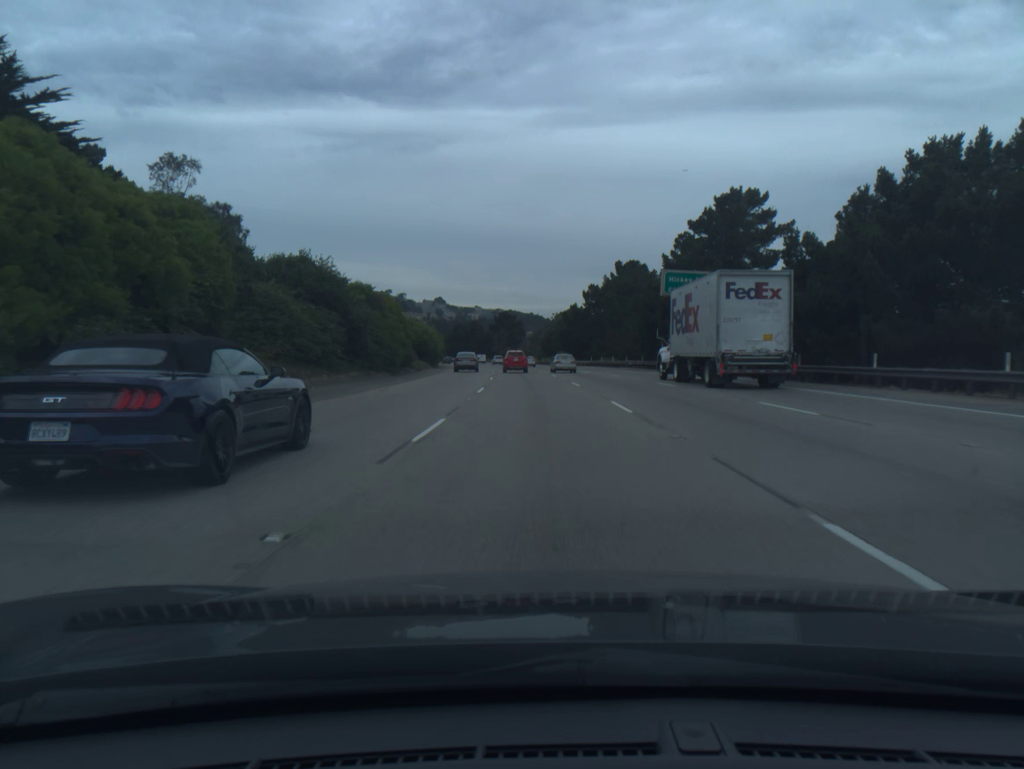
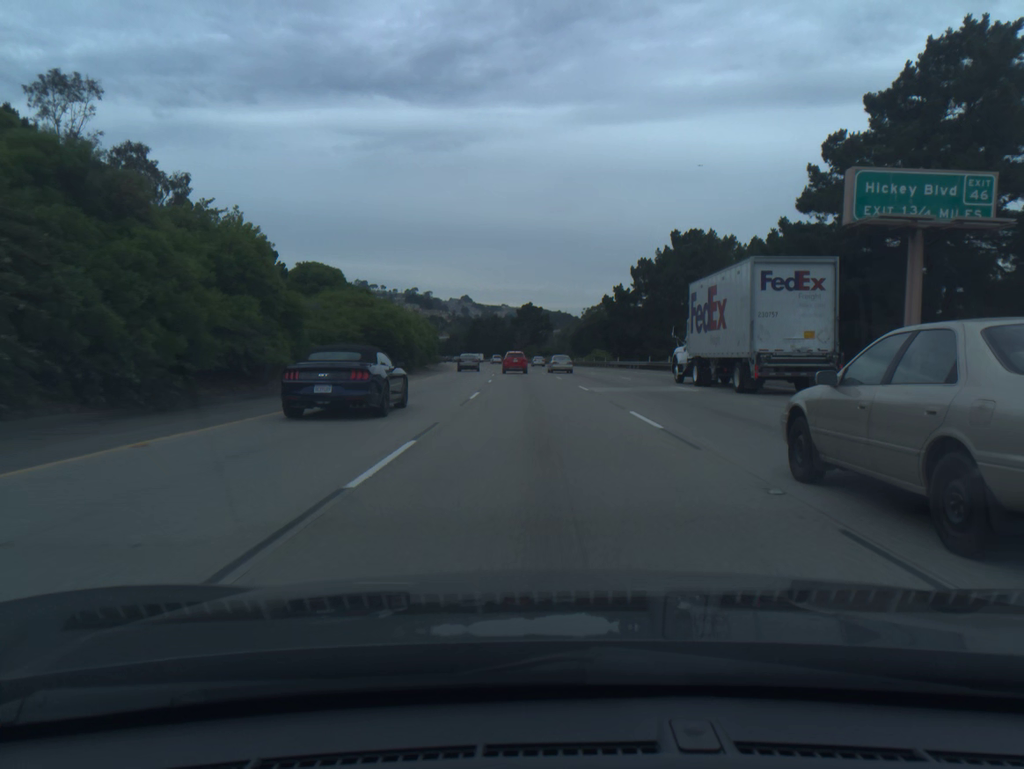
(-0.6, +32.8) m; -2°
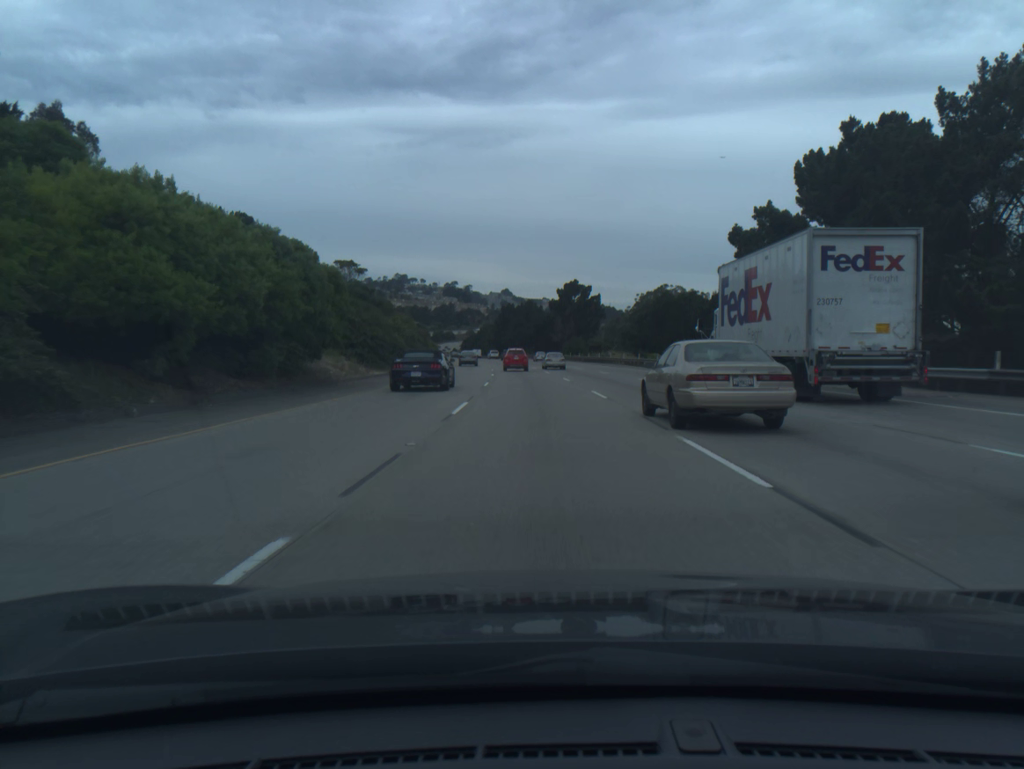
(-1.3, +49.3) m; -3°
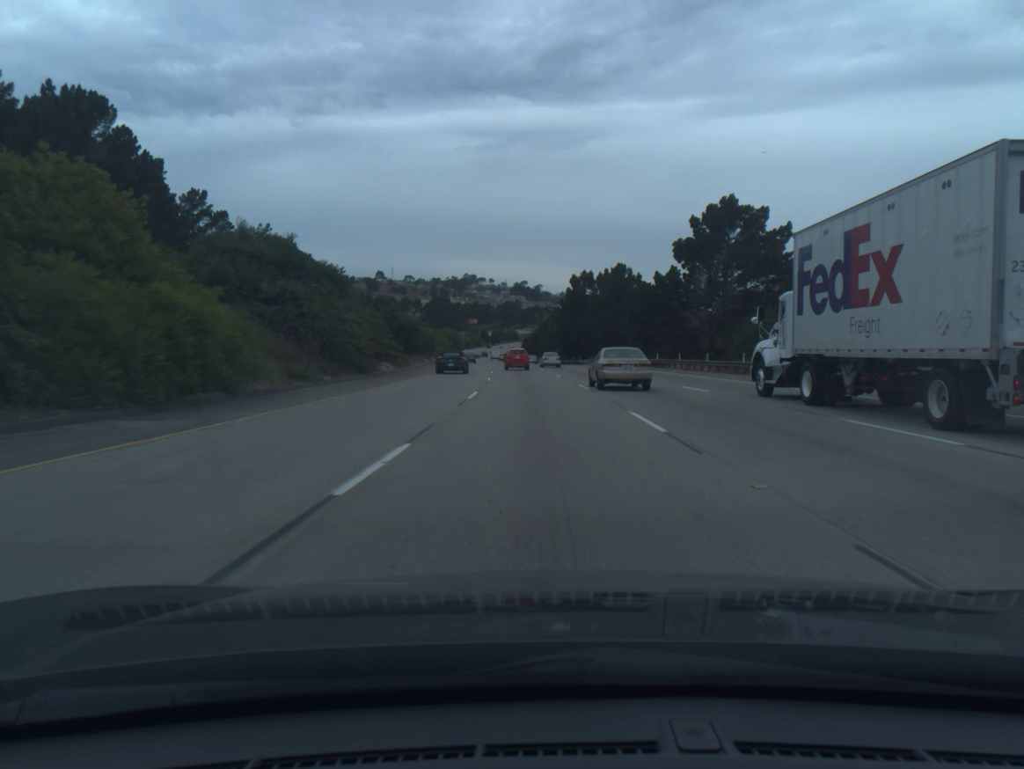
(-3.7, +82.4) m; -5°
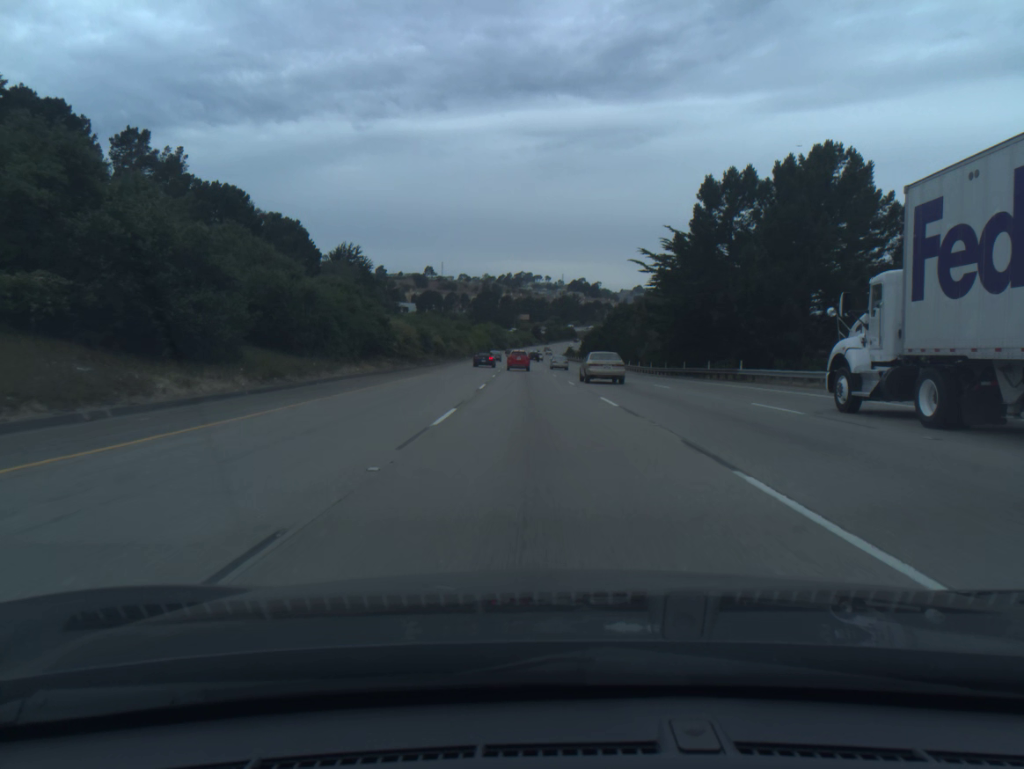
(-2.4, +66.6) m; -4°
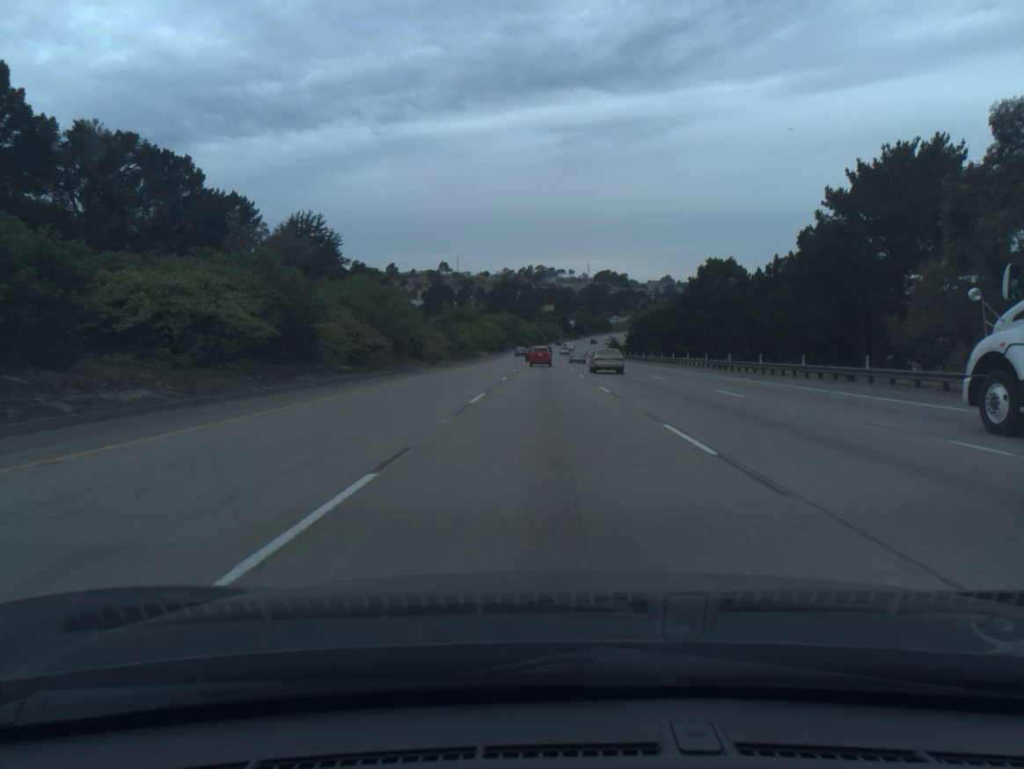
(-1.6, +67.5) m; -2°
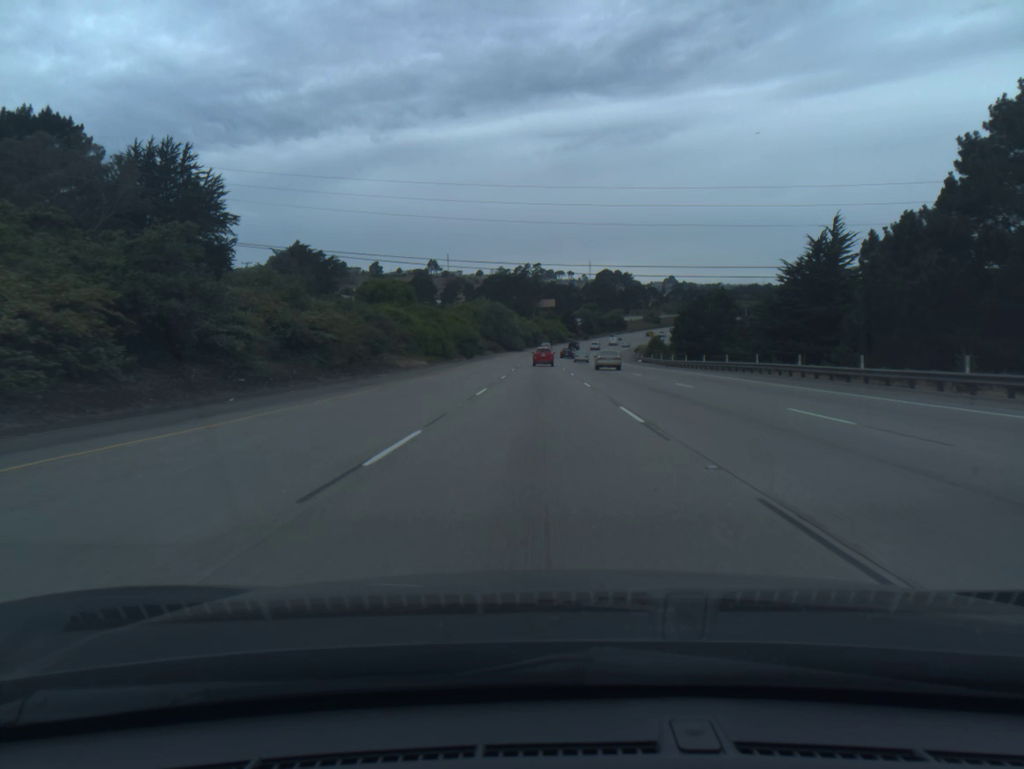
(+0.3, +68.3) m; 0°
